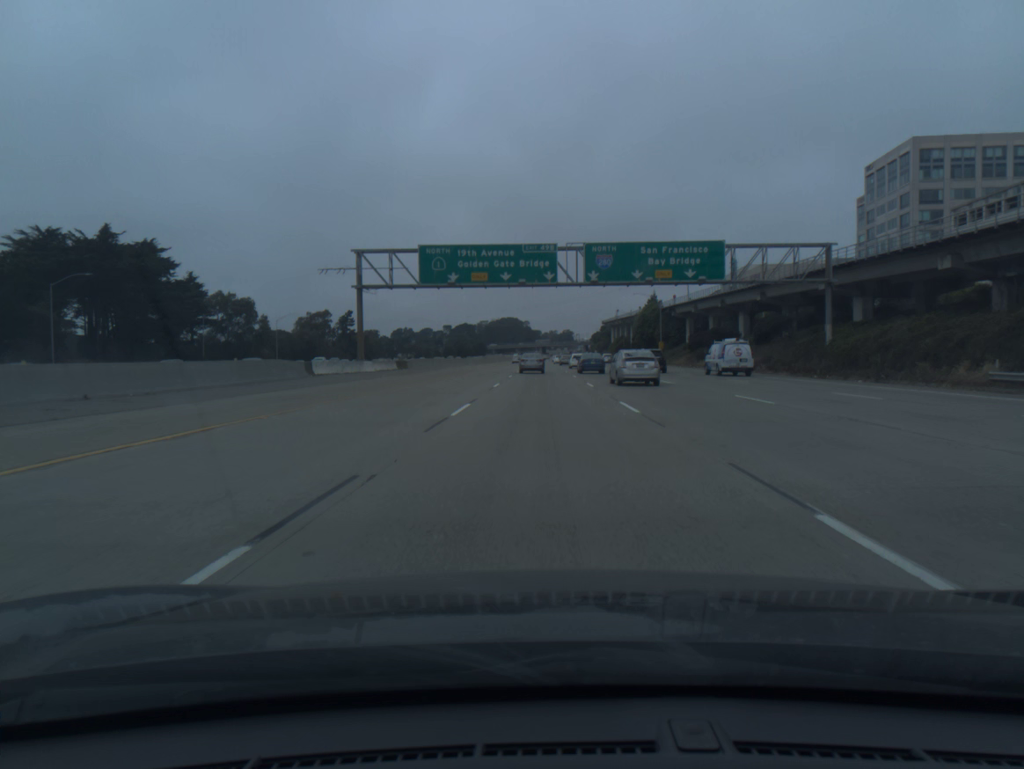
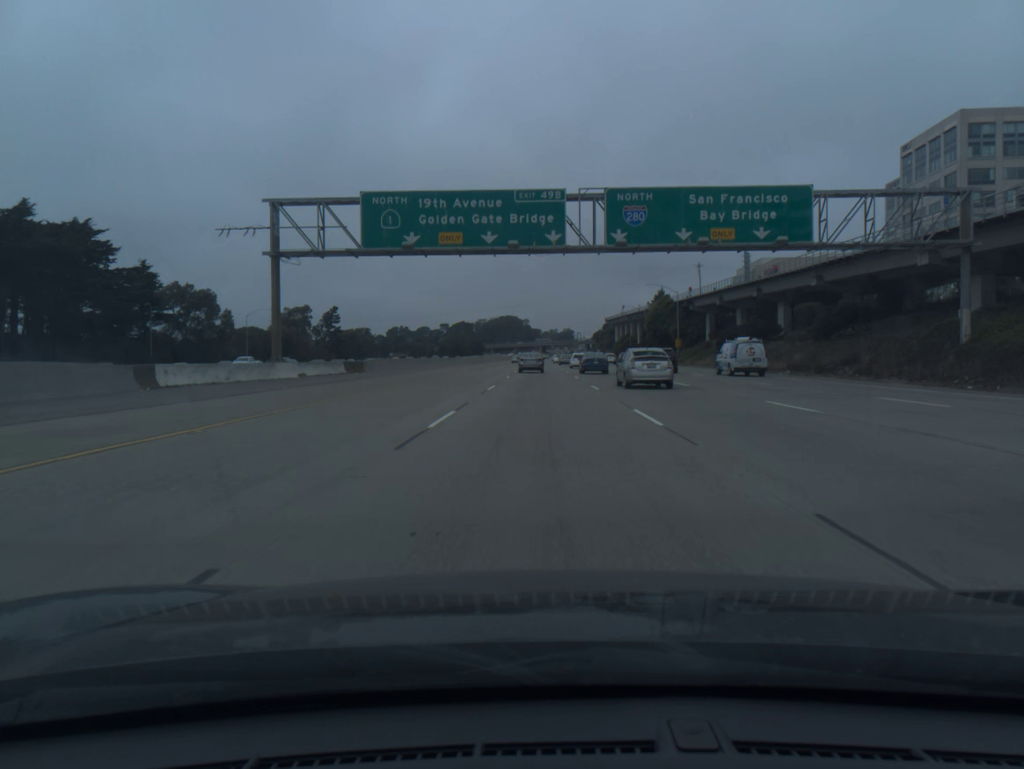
(0.0, +17.6) m; 0°
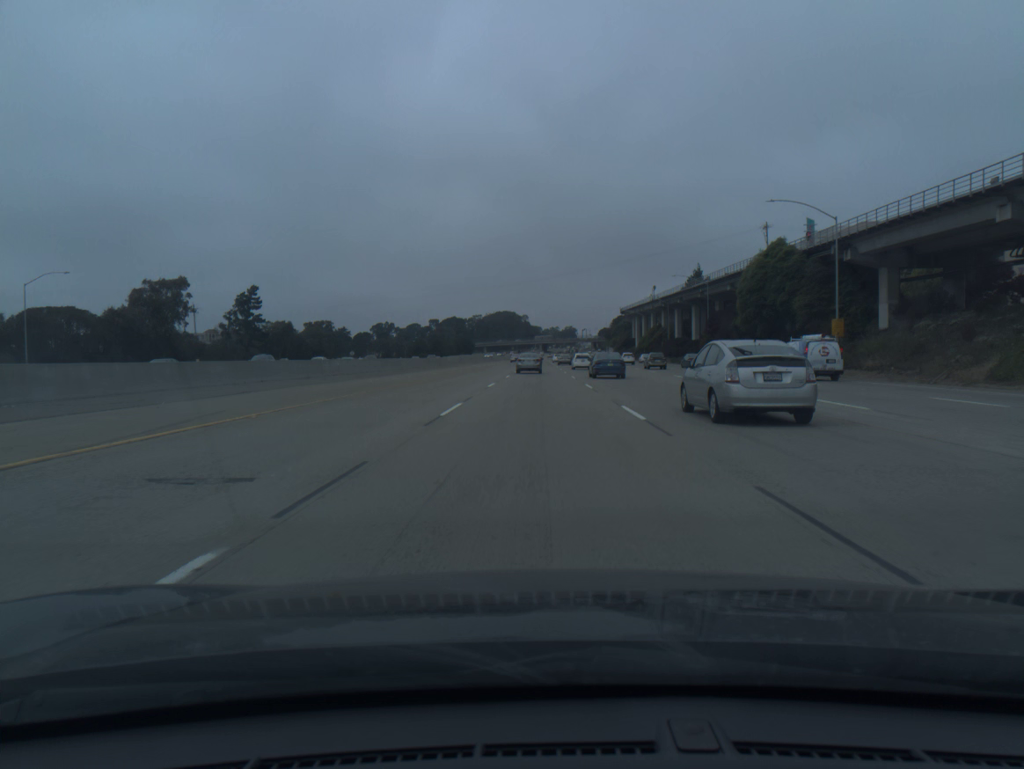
(0.0, +70.2) m; 0°
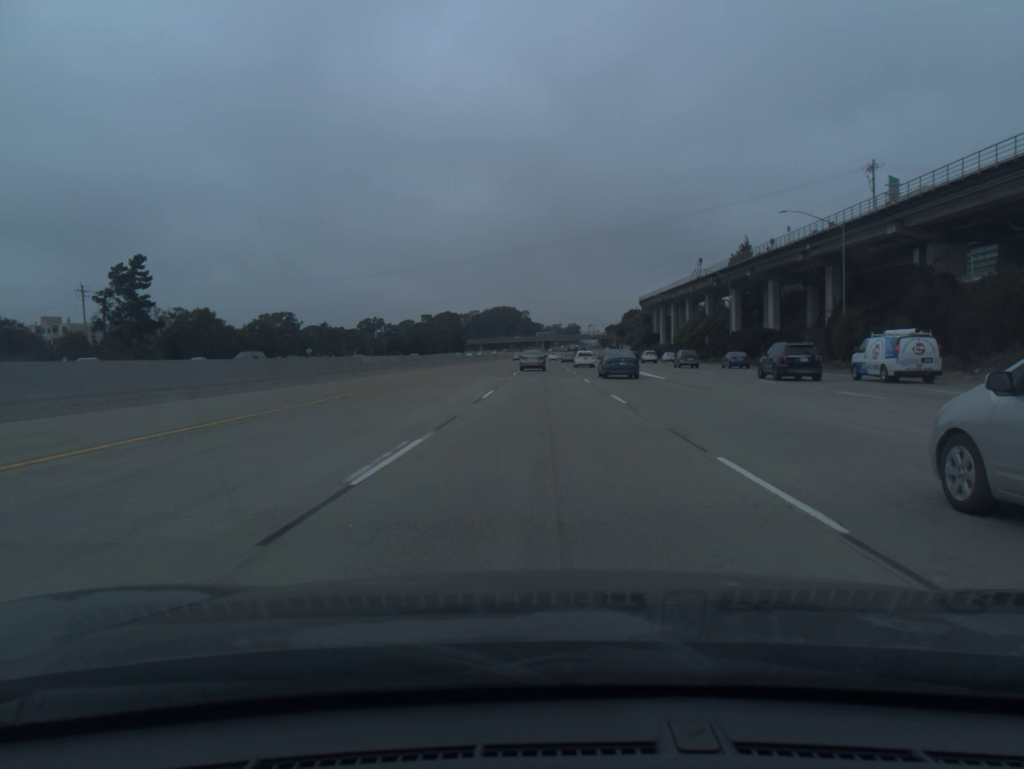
(-0.2, +52.0) m; 0°
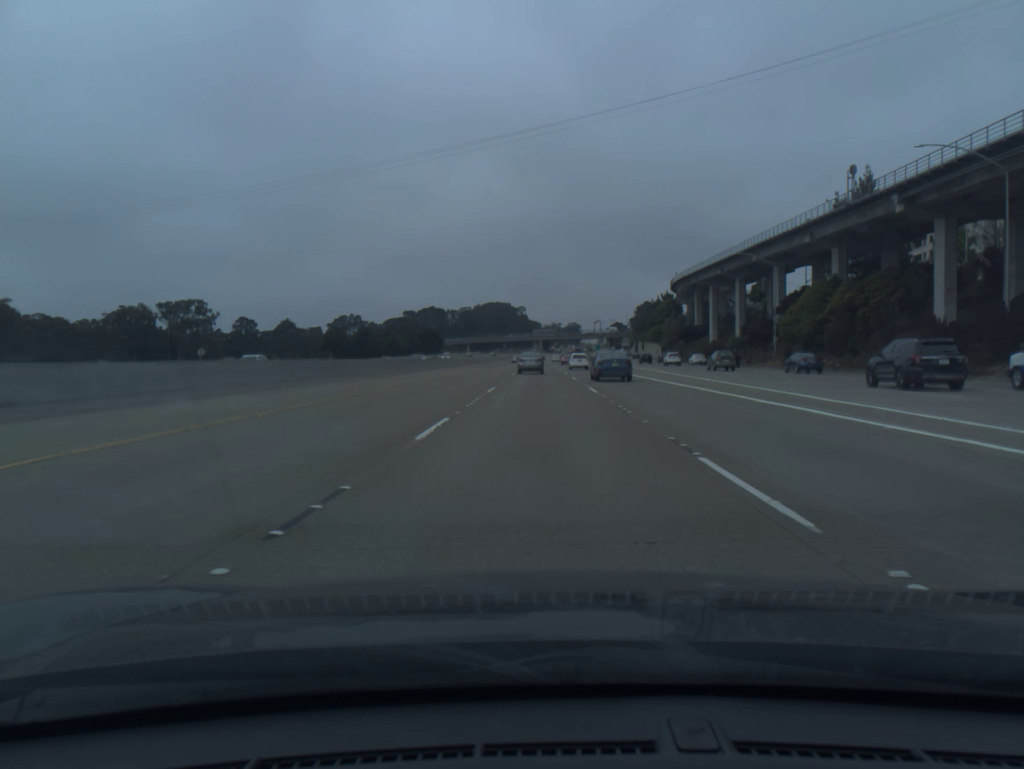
(+0.3, +68.3) m; 0°
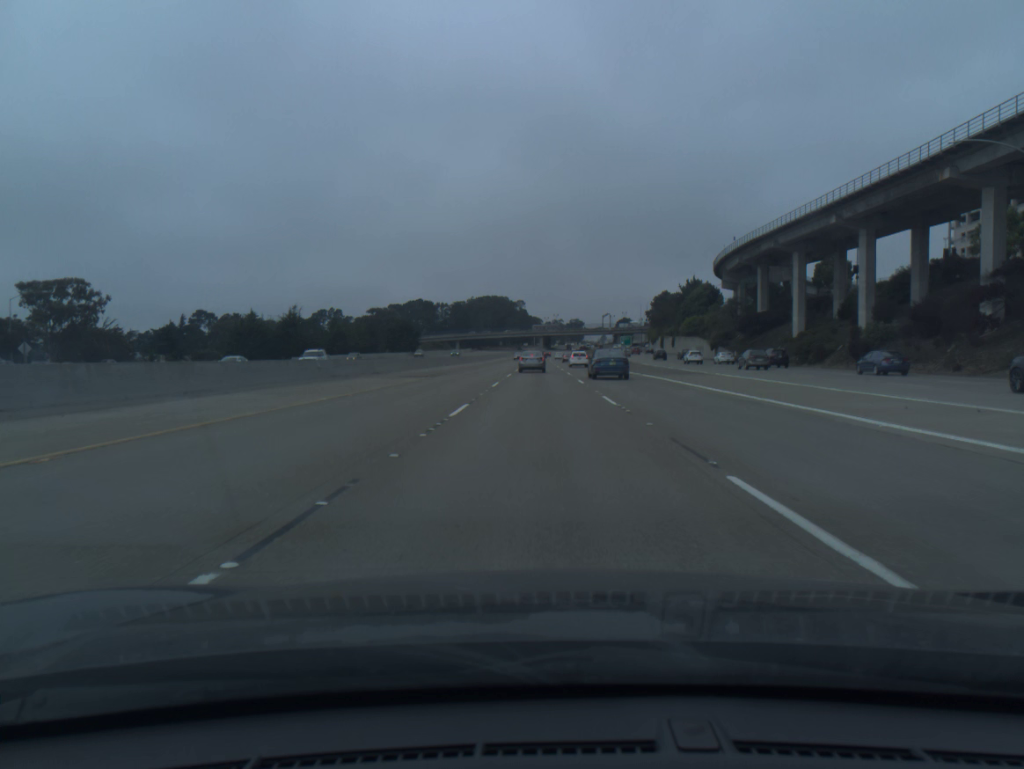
(0.0, +50.6) m; 0°
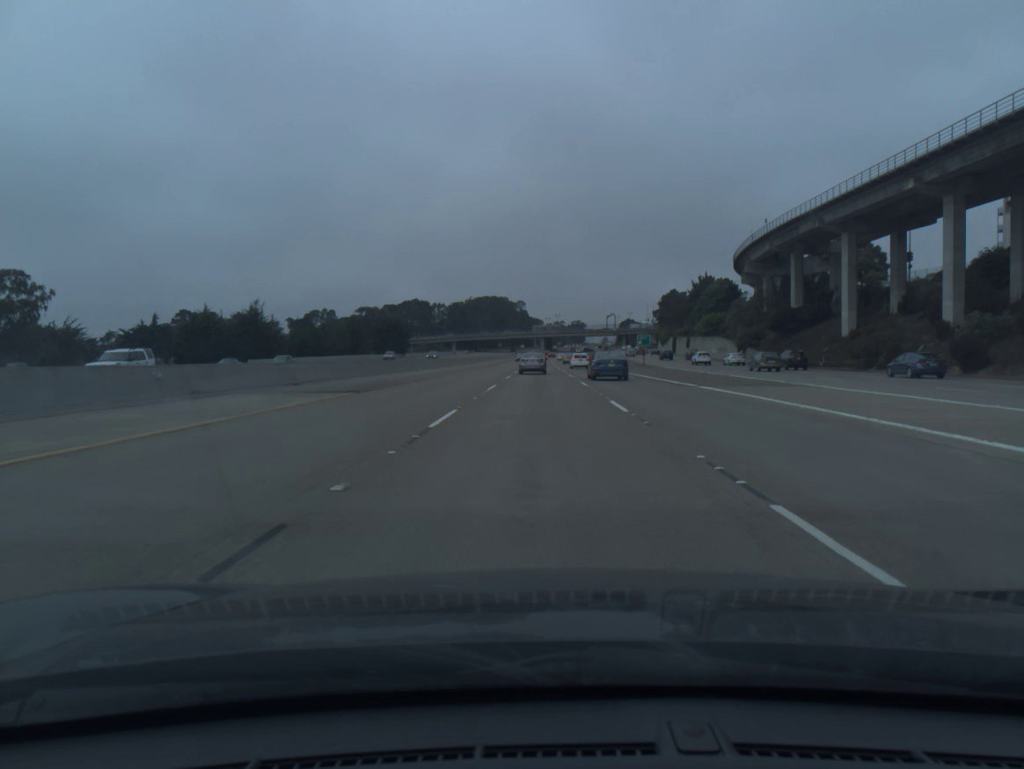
(0.0, +16.7) m; 0°
